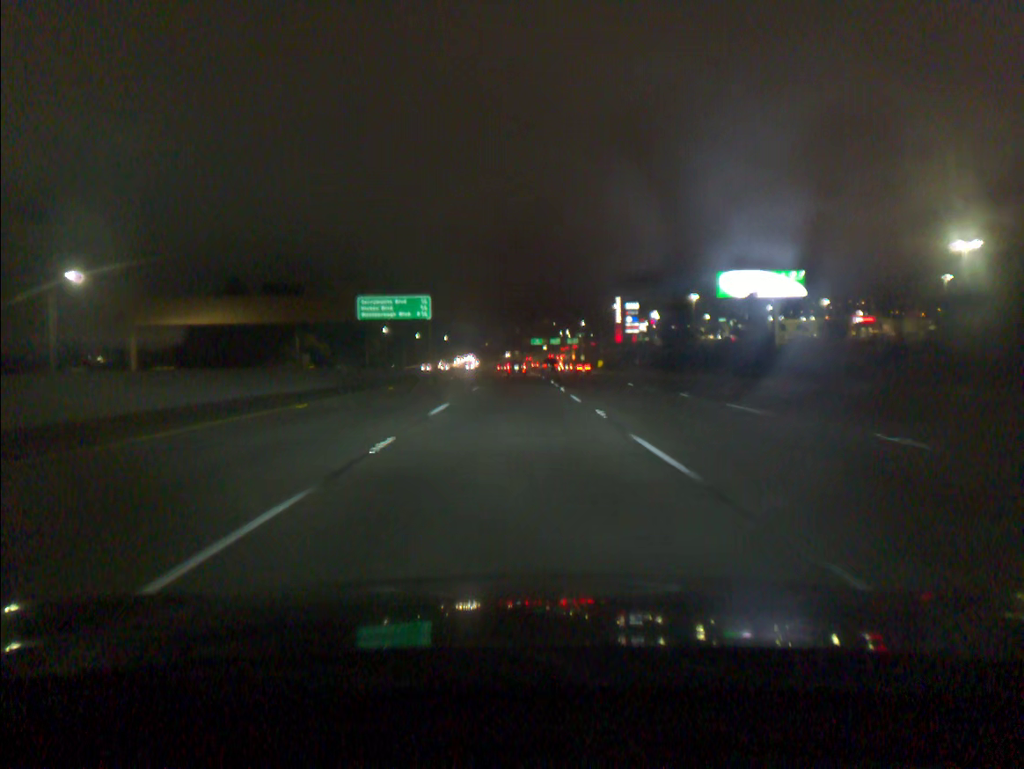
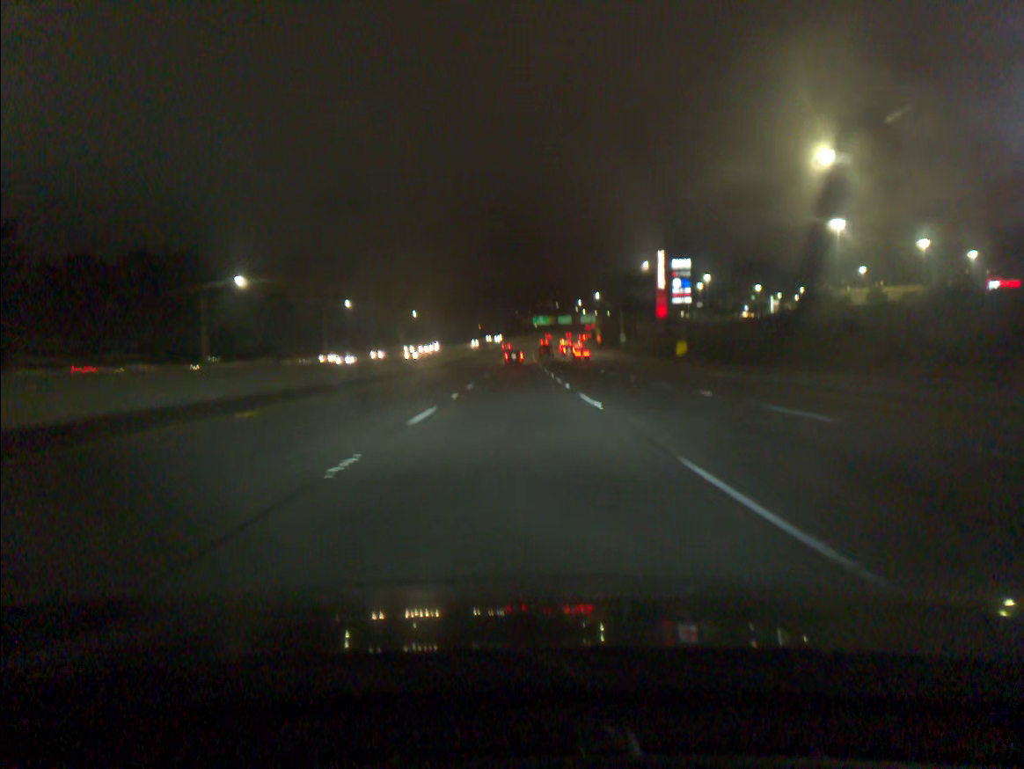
(+0.2, +91.3) m; 0°
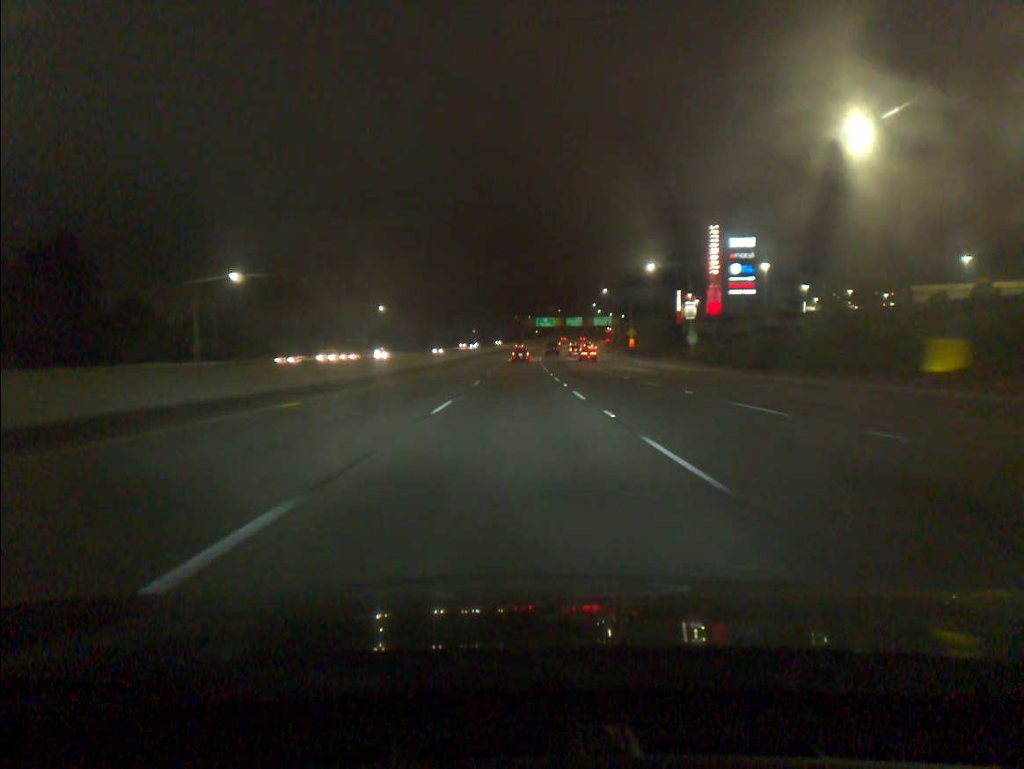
(0.0, +55.7) m; 0°
